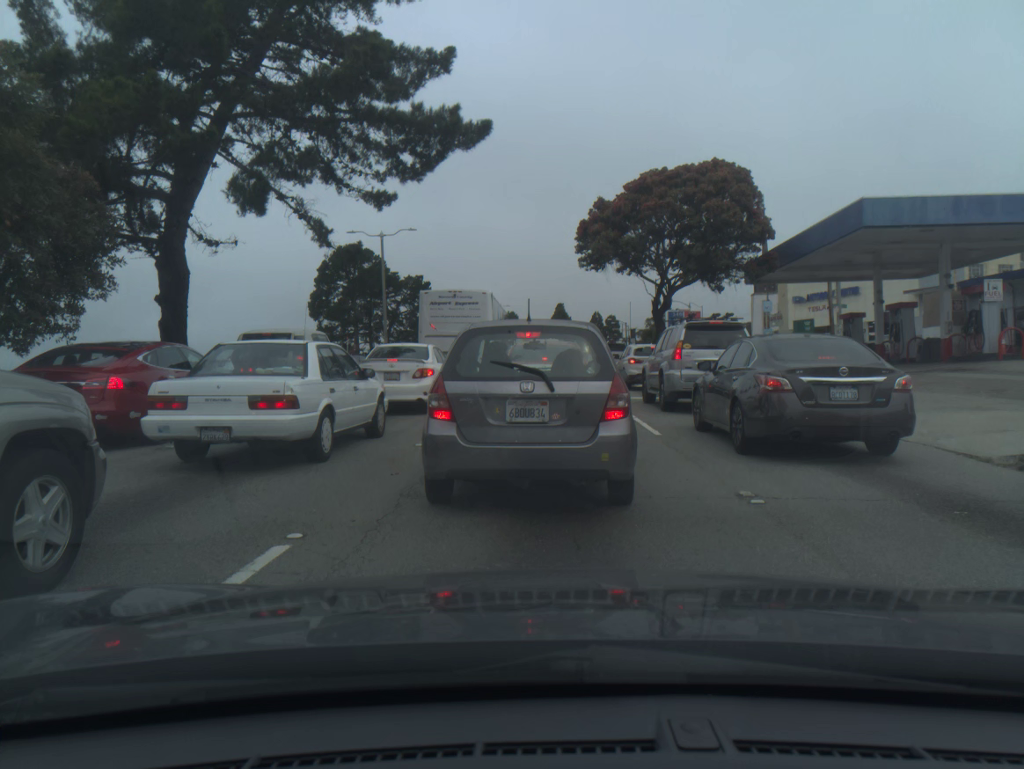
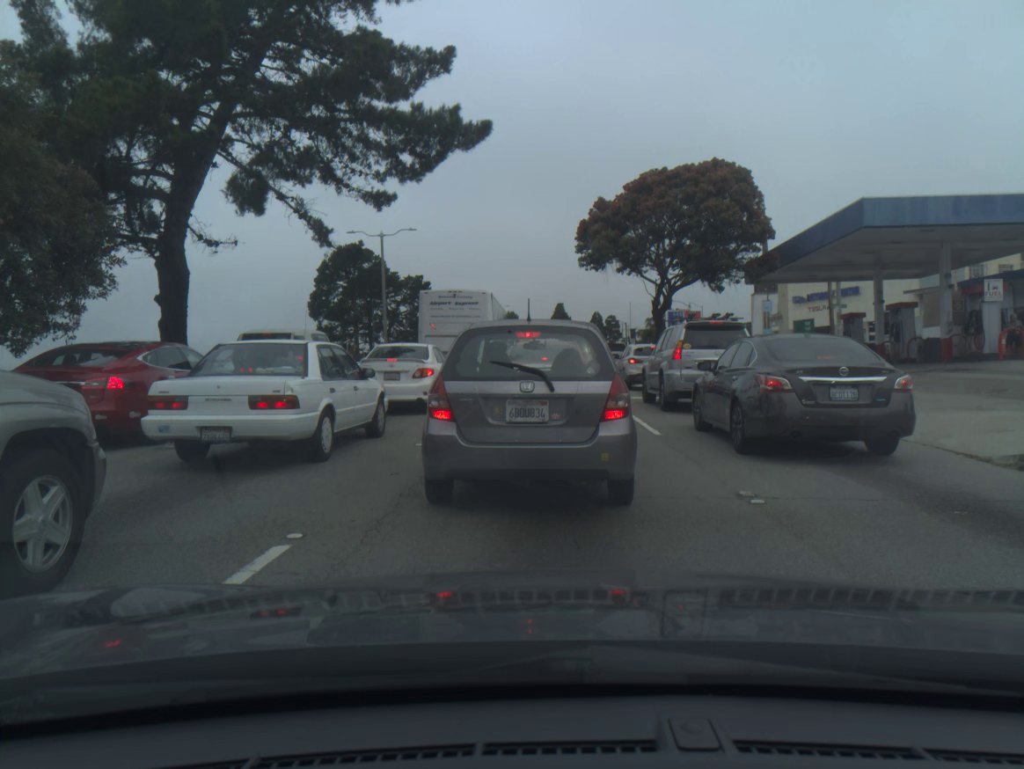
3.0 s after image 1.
(0.0, 0.0) m; 0°
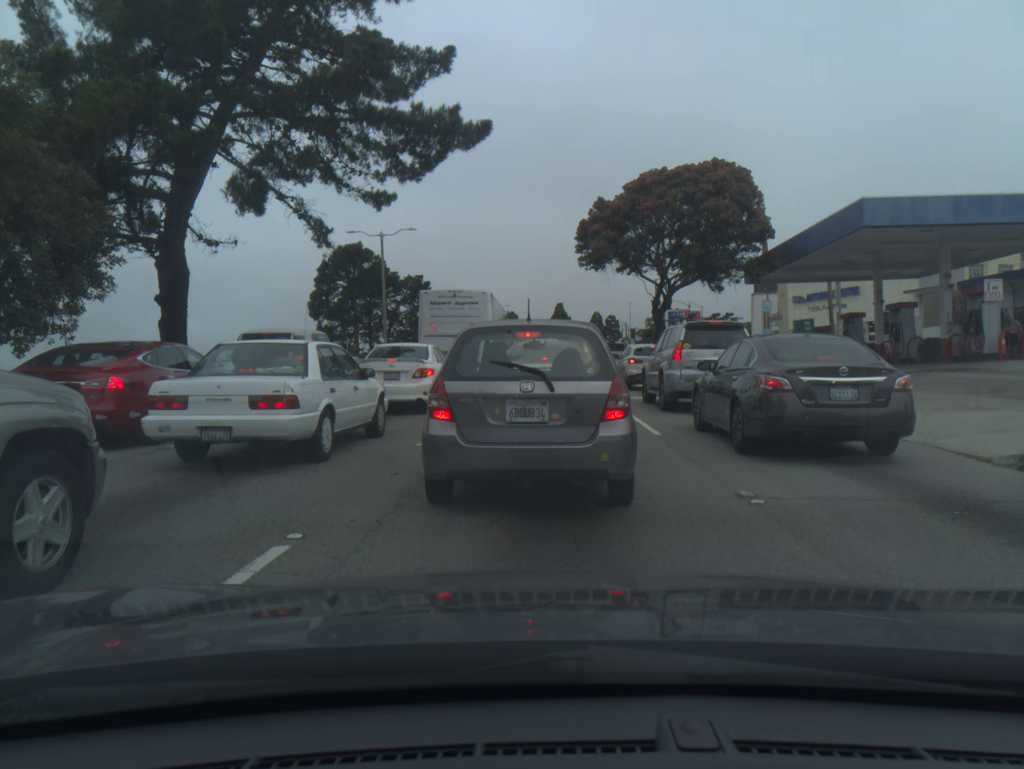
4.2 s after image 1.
(0.0, 0.0) m; 0°
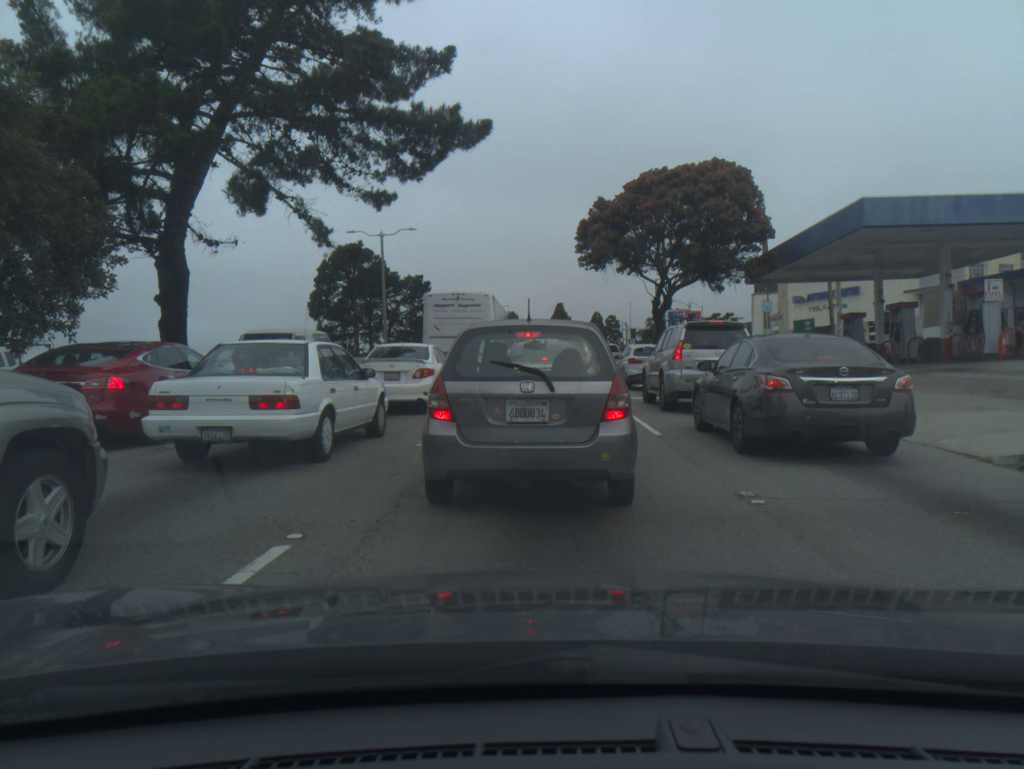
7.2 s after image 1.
(0.0, +0.1) m; 0°
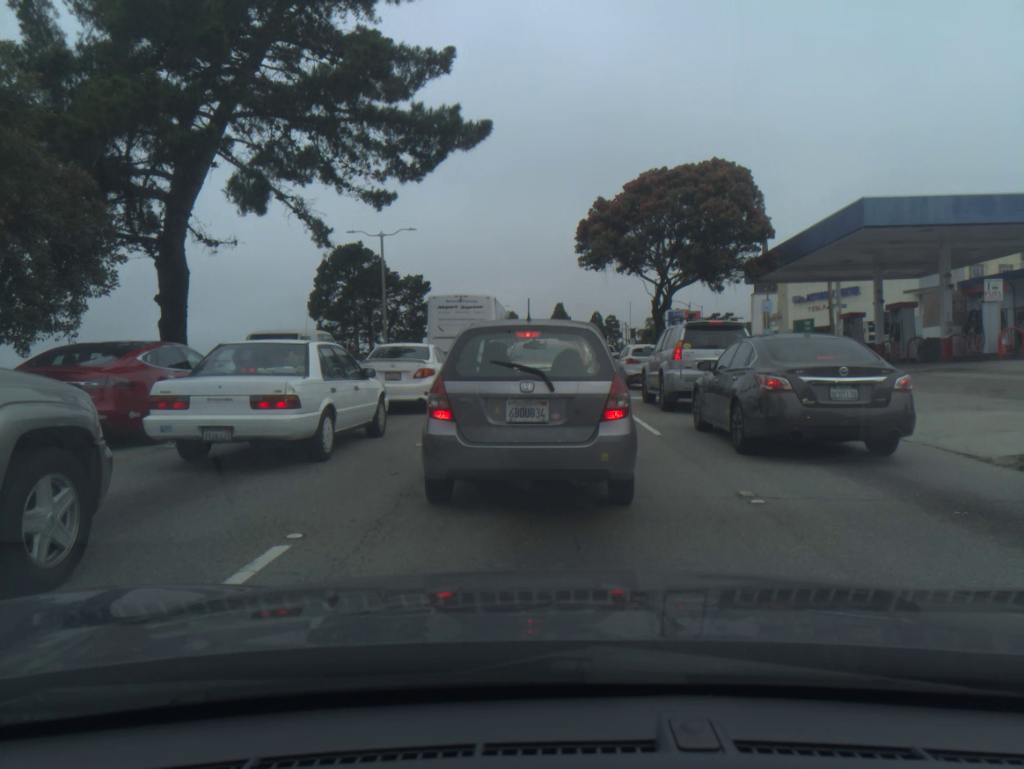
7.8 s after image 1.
(0.0, 0.0) m; 0°
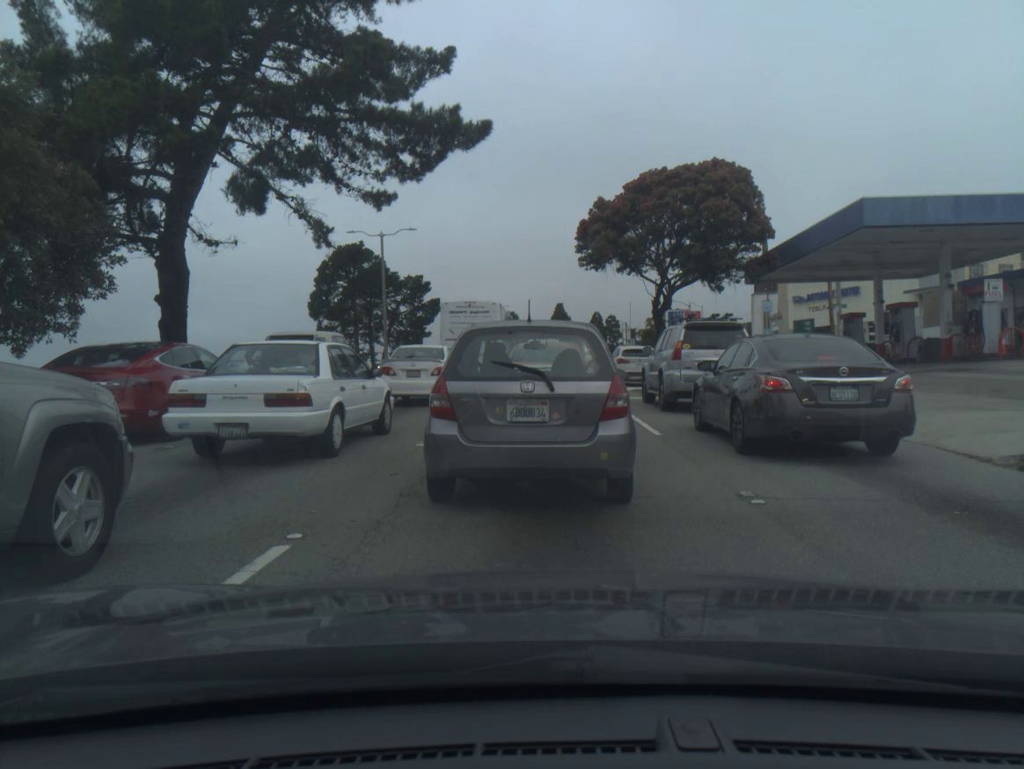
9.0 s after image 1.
(0.0, 0.0) m; 0°
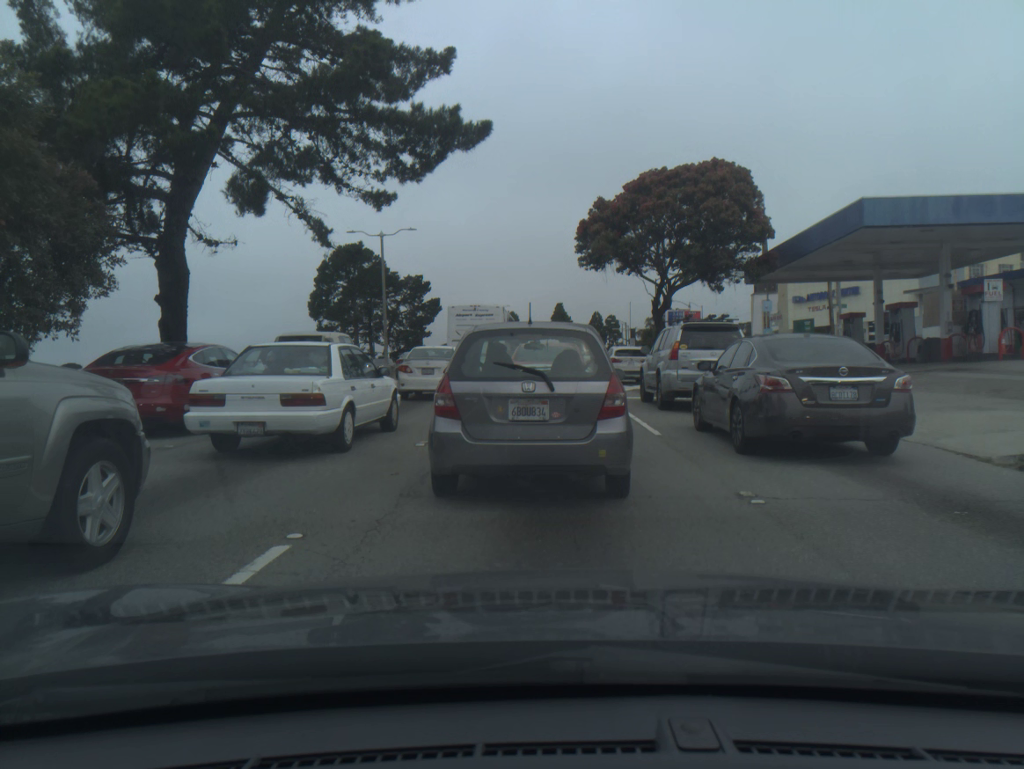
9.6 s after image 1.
(0.0, 0.0) m; 0°
